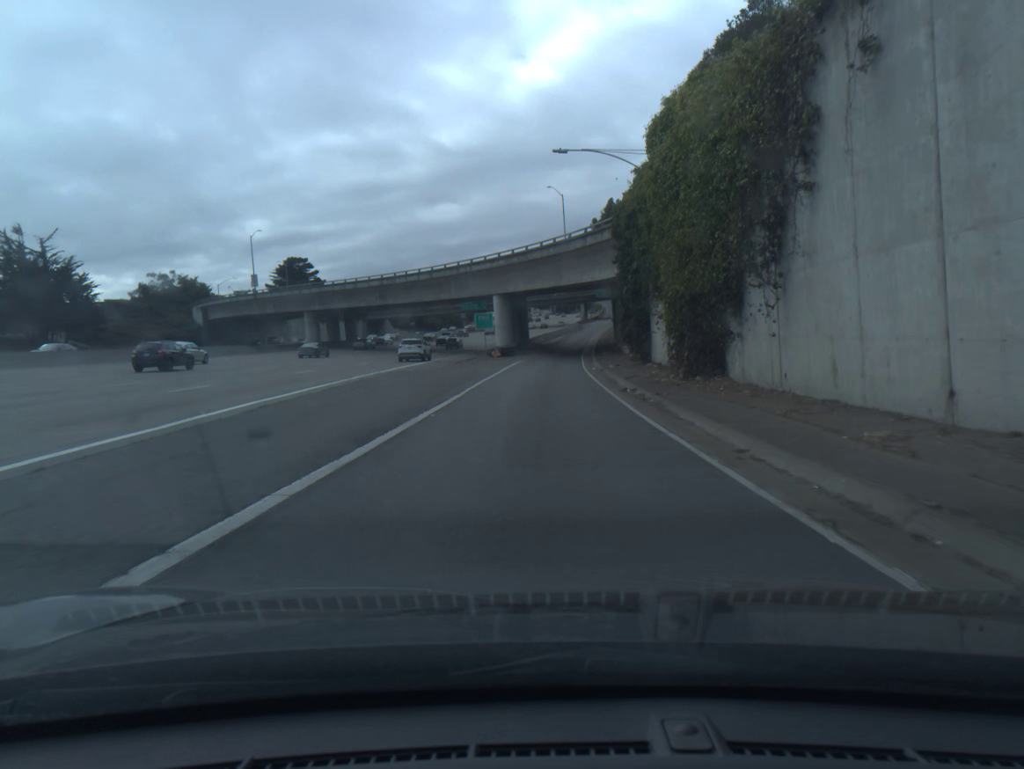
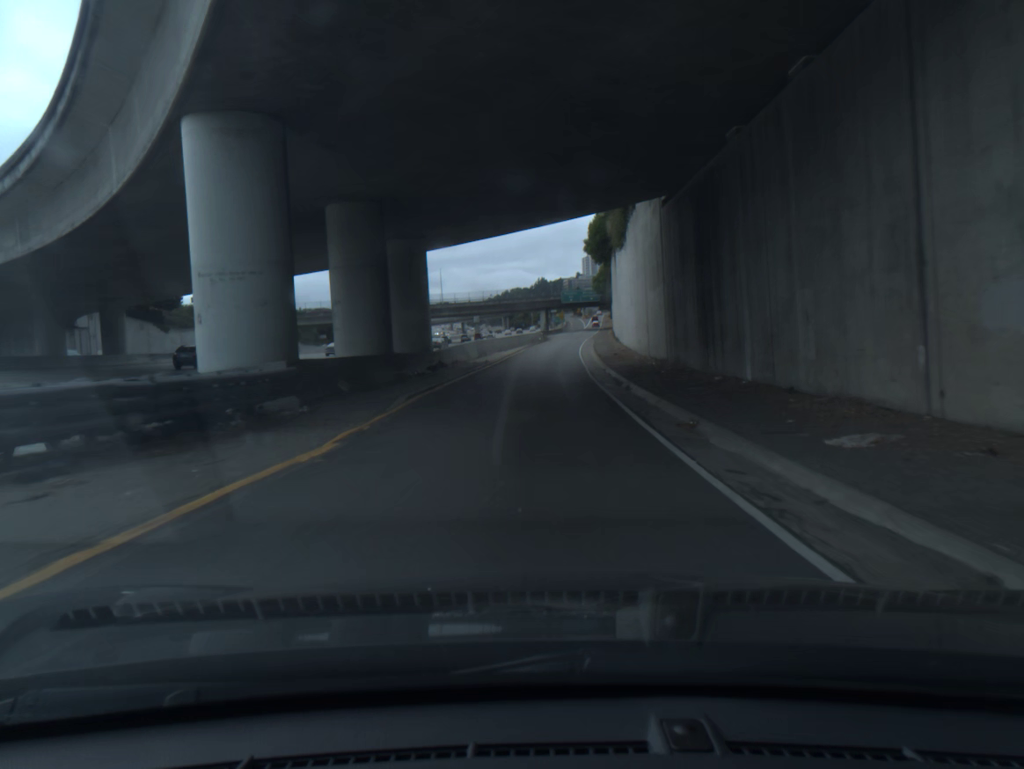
(+1.7, +59.3) m; +3°
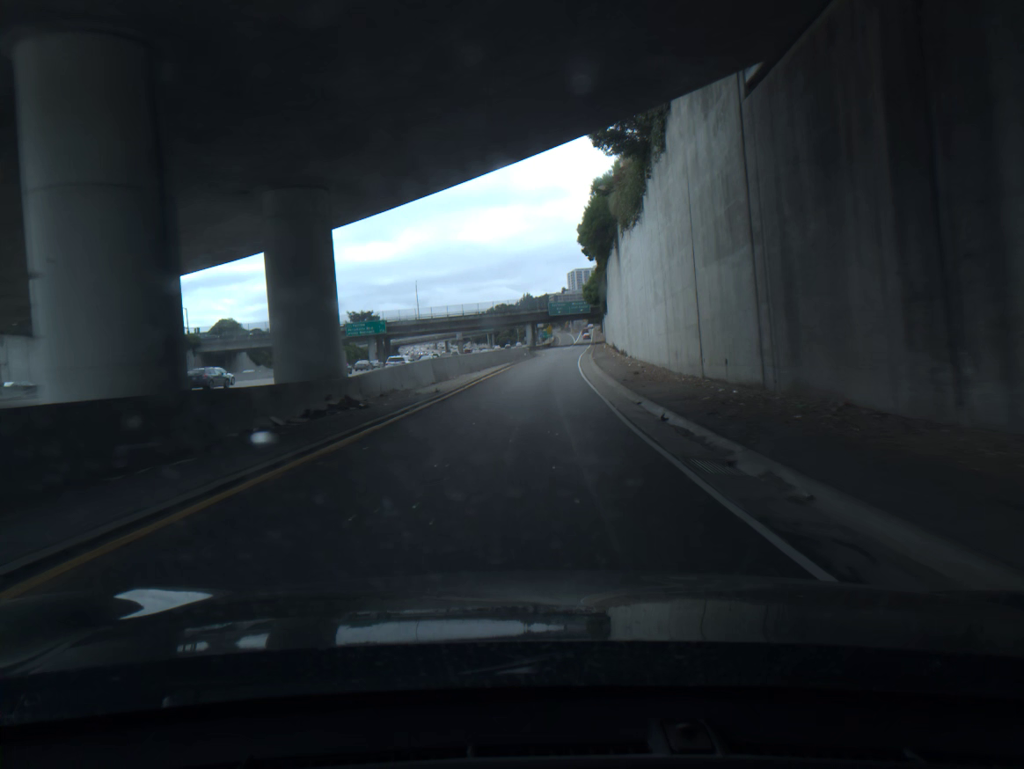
(+0.2, +14.6) m; +1°
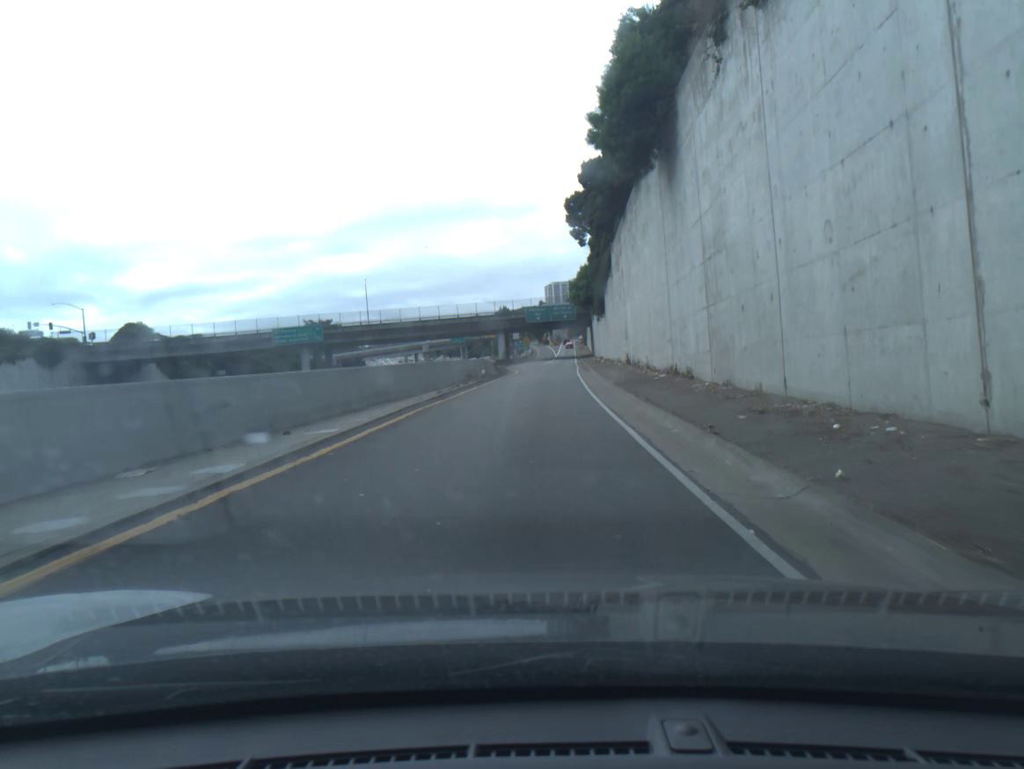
(+0.3, +28.8) m; +1°
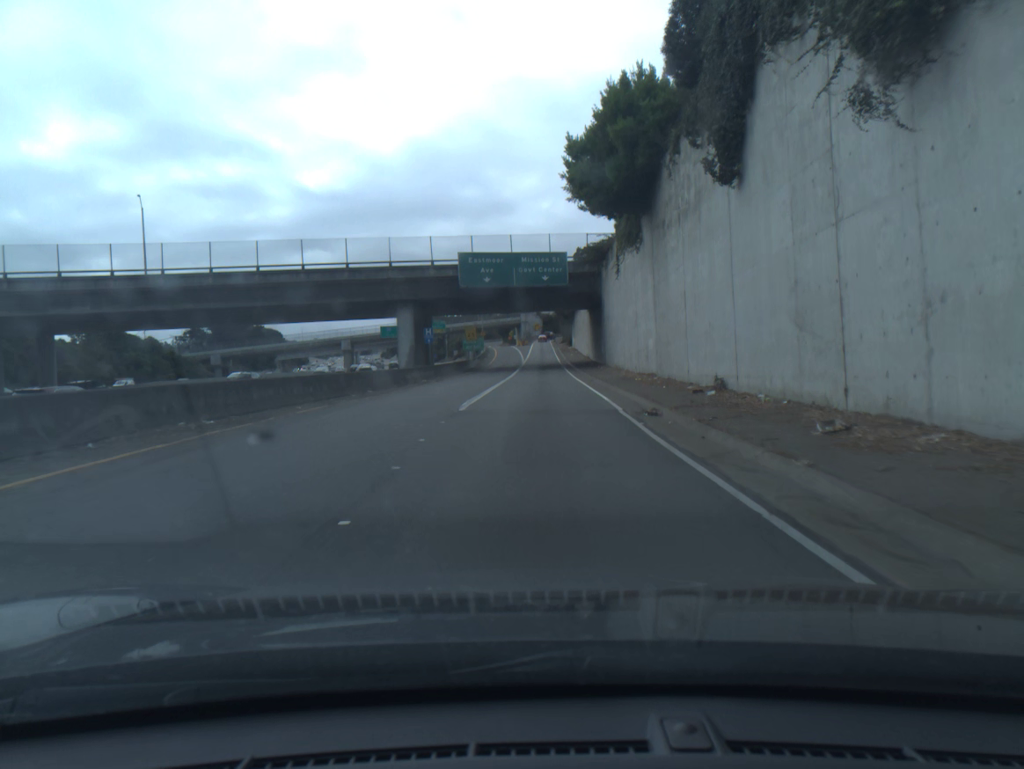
(+2.0, +70.4) m; +2°
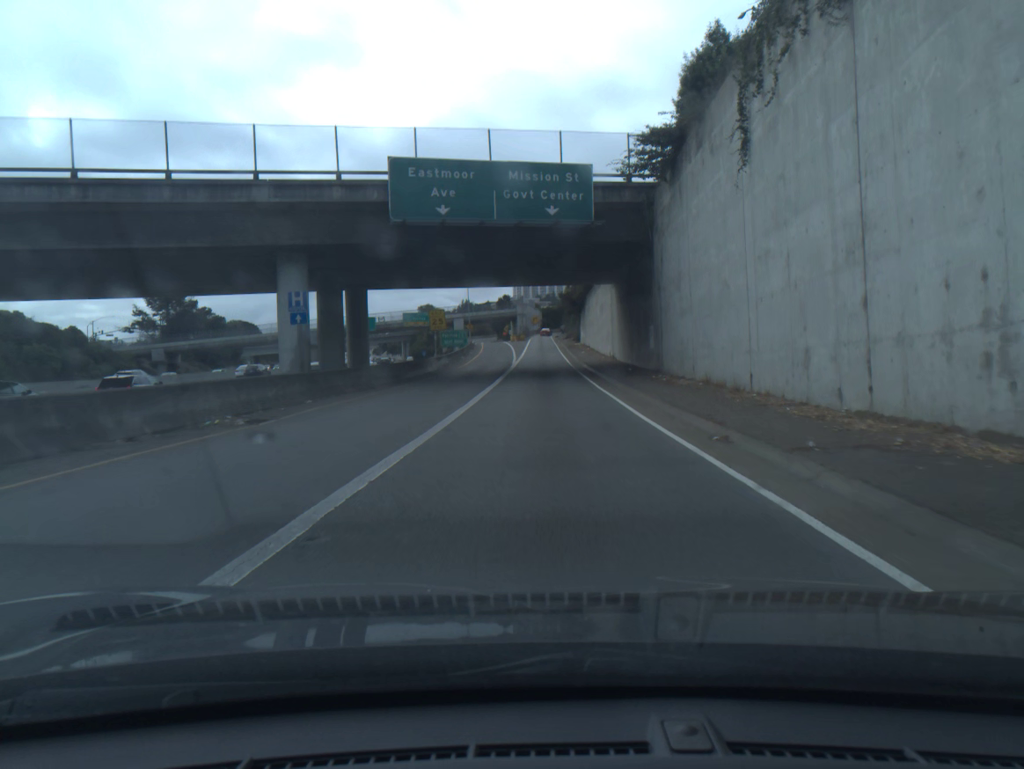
(+0.1, +27.5) m; 0°
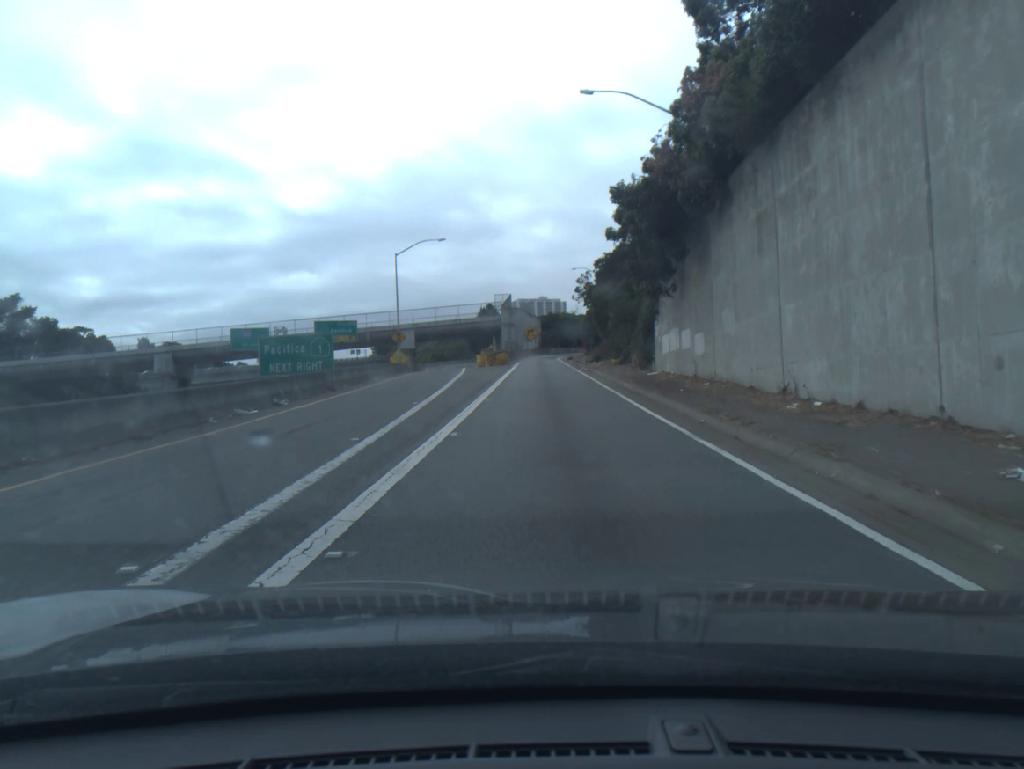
(+0.2, +65.0) m; 0°
